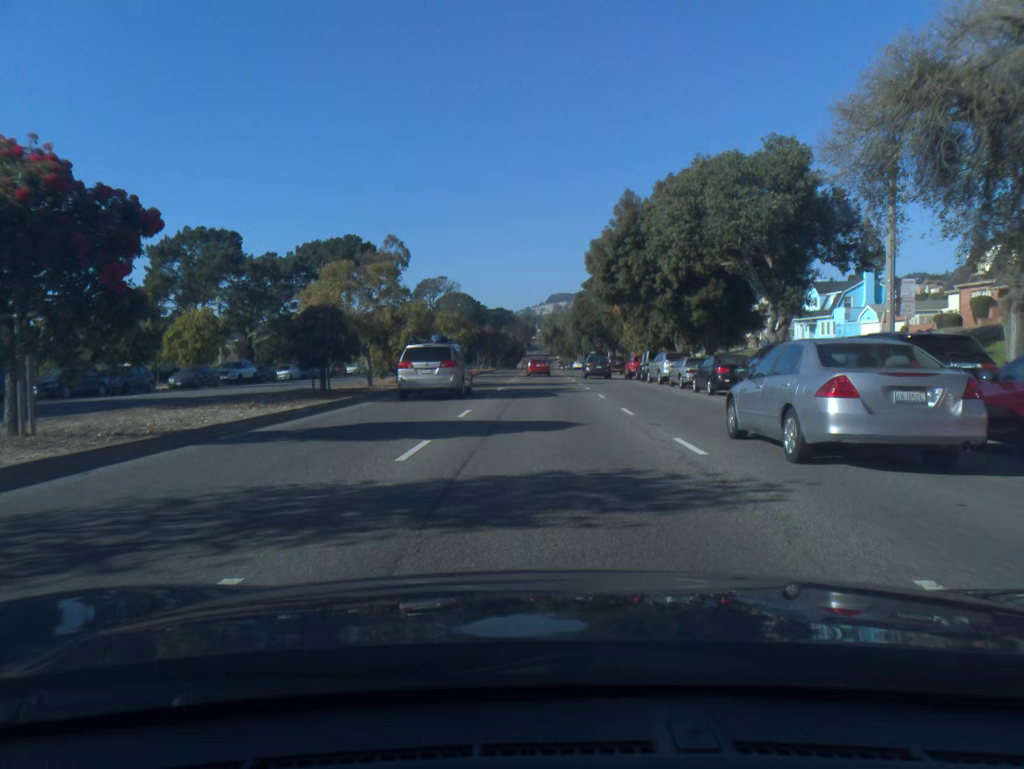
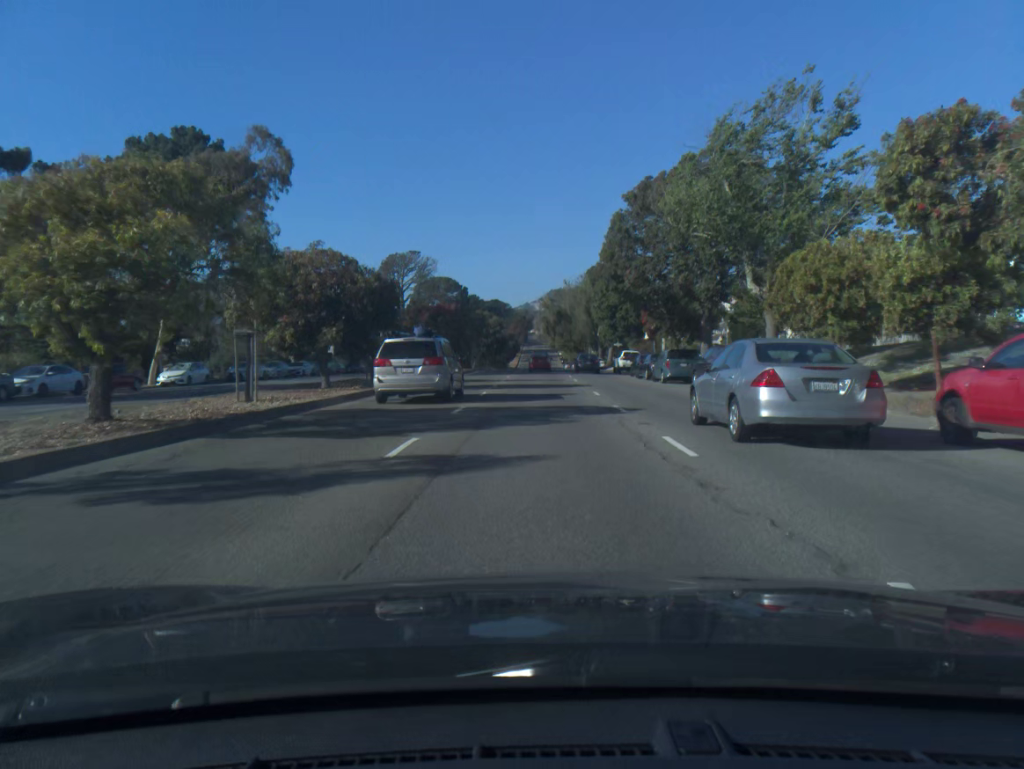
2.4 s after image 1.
(+0.2, +43.6) m; 0°
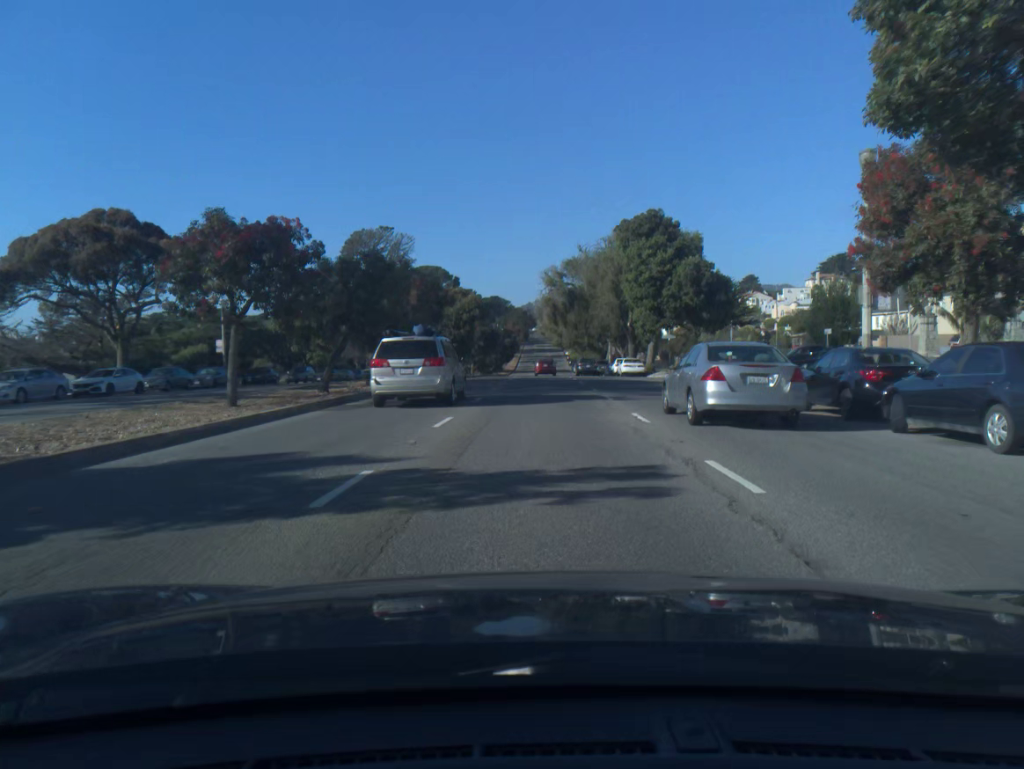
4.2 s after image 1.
(0.0, +32.3) m; 0°
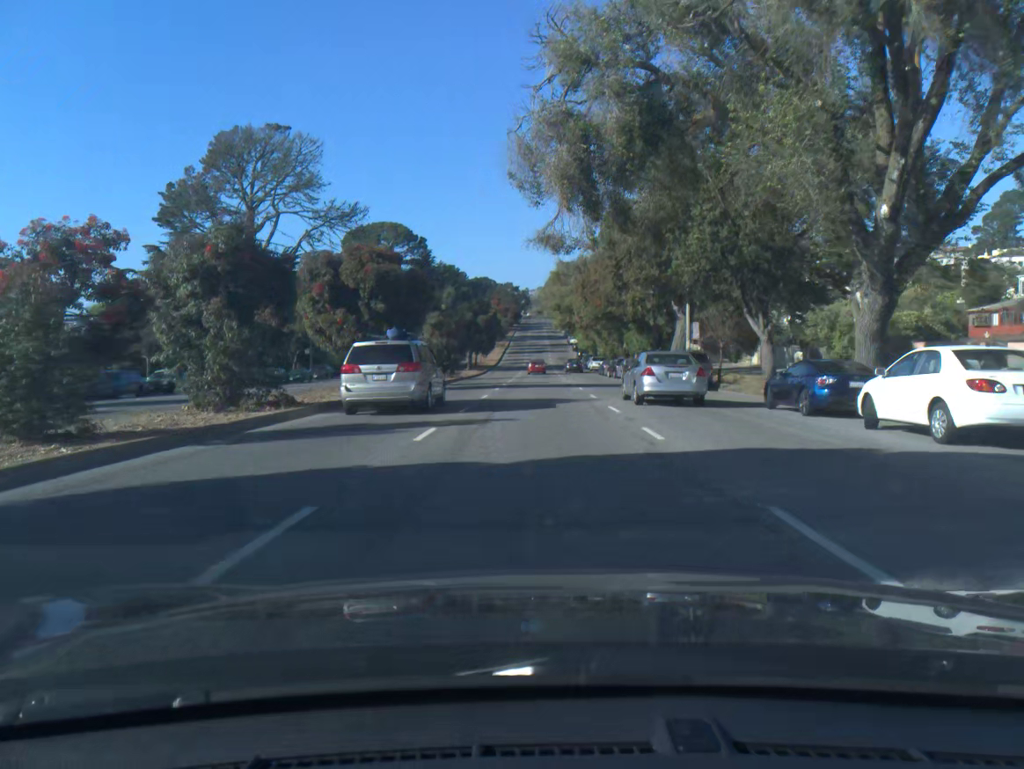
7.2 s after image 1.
(+0.1, +53.0) m; 0°
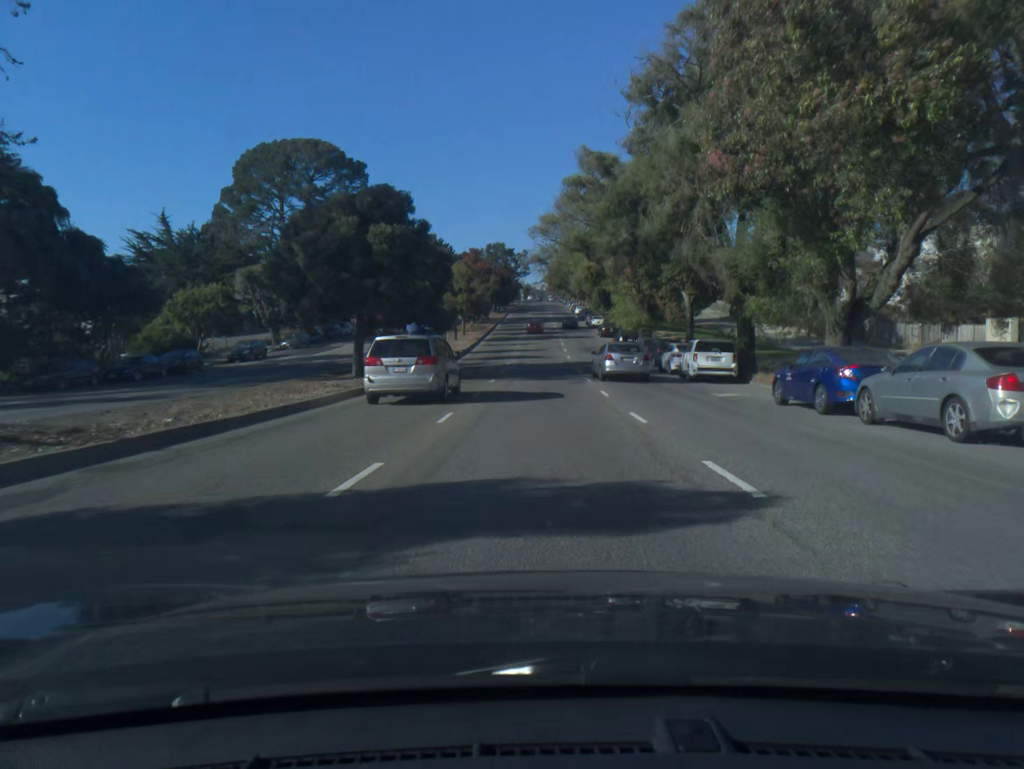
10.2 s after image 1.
(-0.2, +55.0) m; 0°
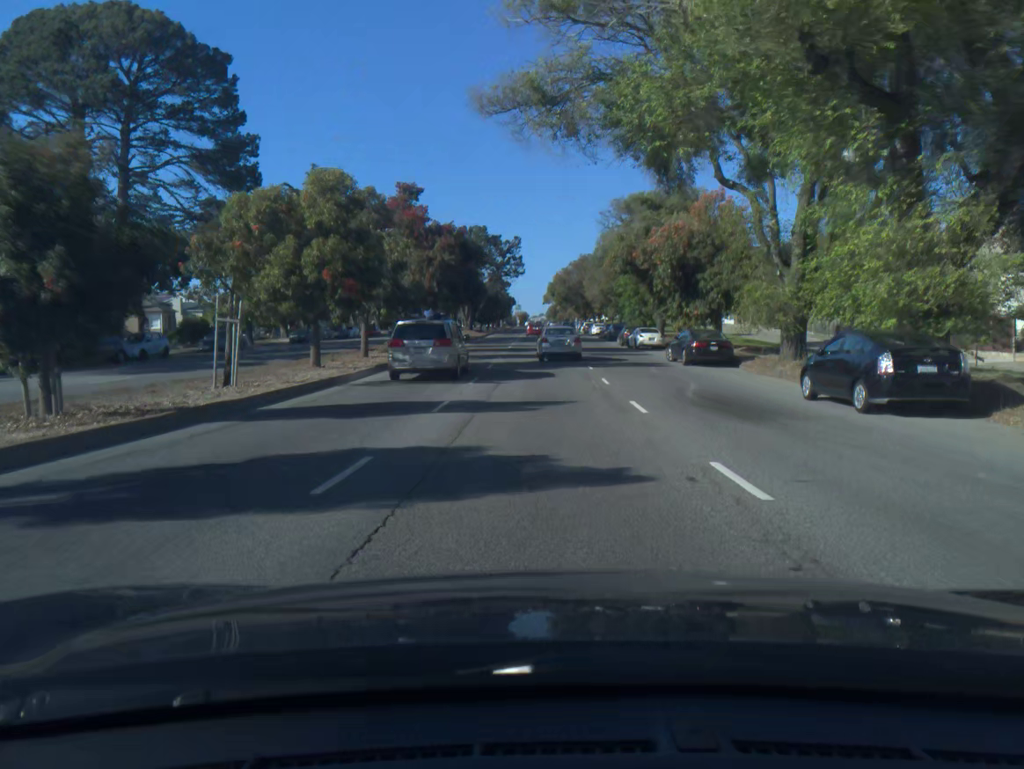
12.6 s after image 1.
(0.0, +44.1) m; 0°
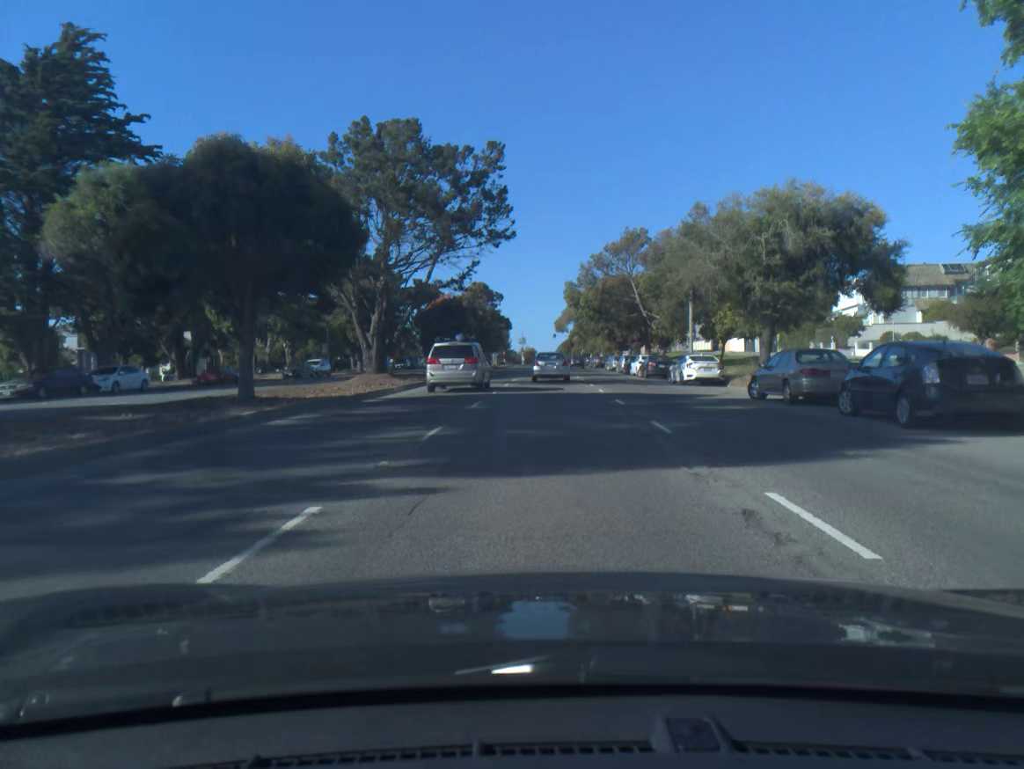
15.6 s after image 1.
(+0.1, +52.6) m; 0°
